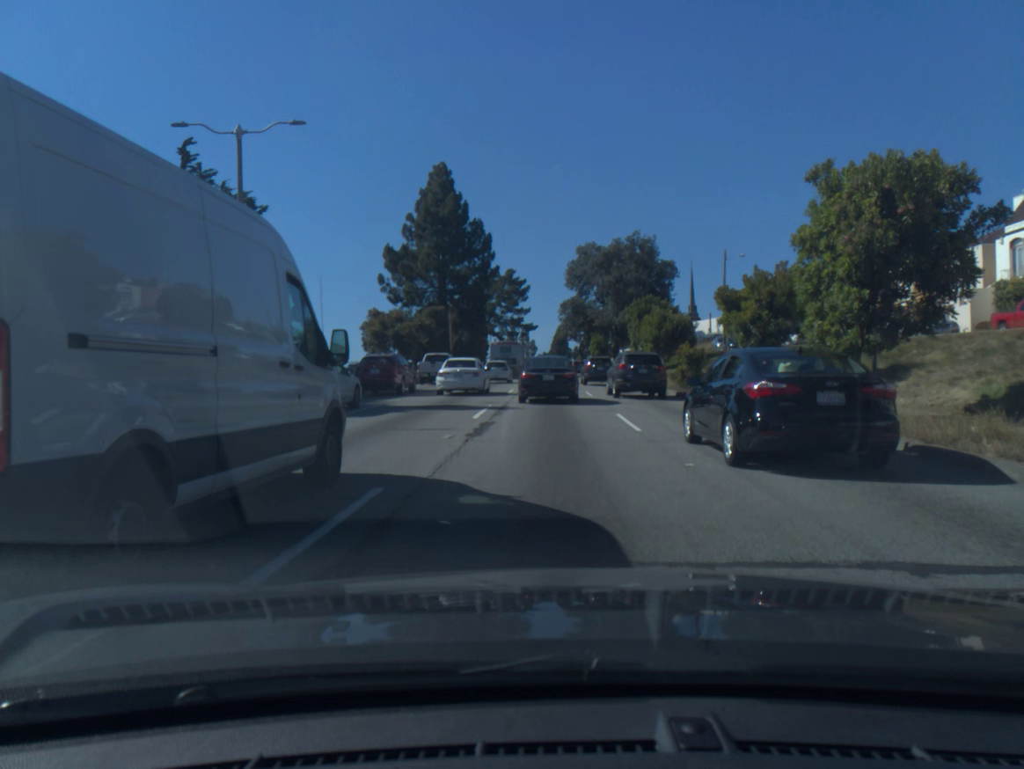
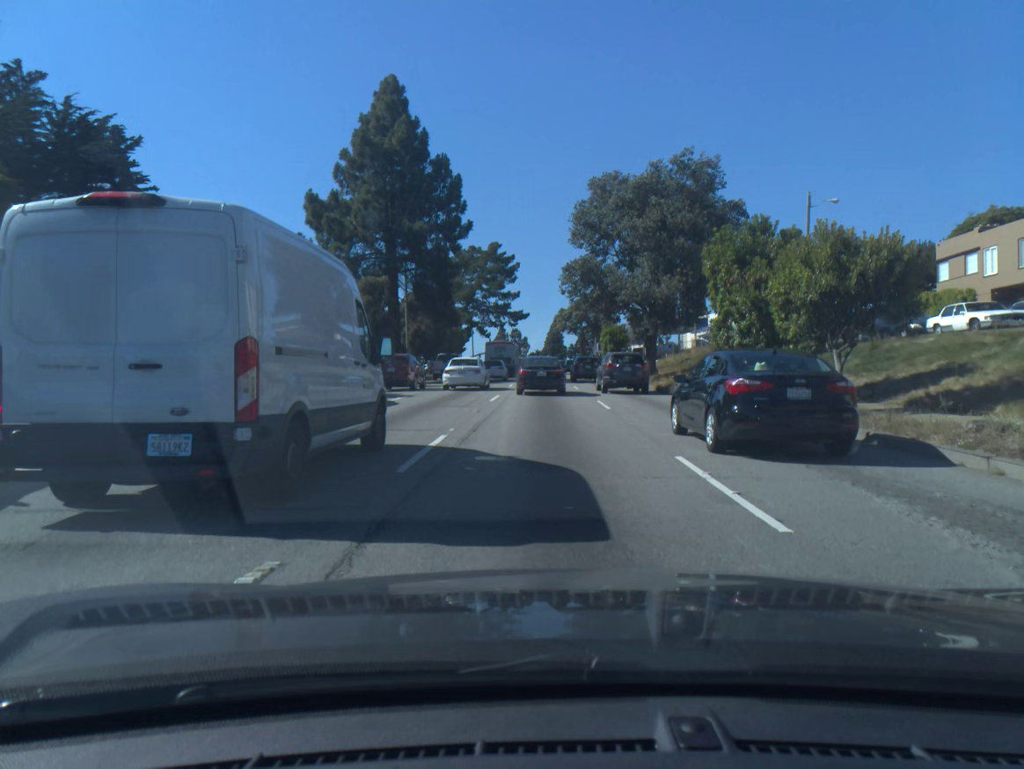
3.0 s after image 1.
(+0.1, +23.3) m; 0°
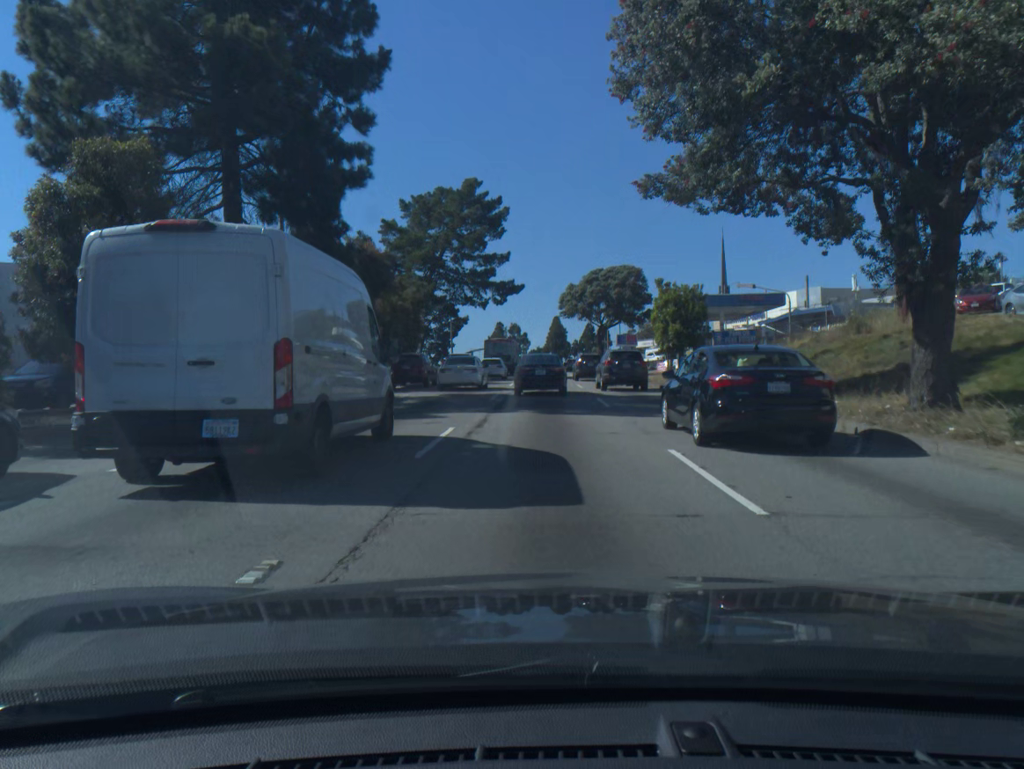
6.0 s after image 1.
(0.0, +29.3) m; 0°
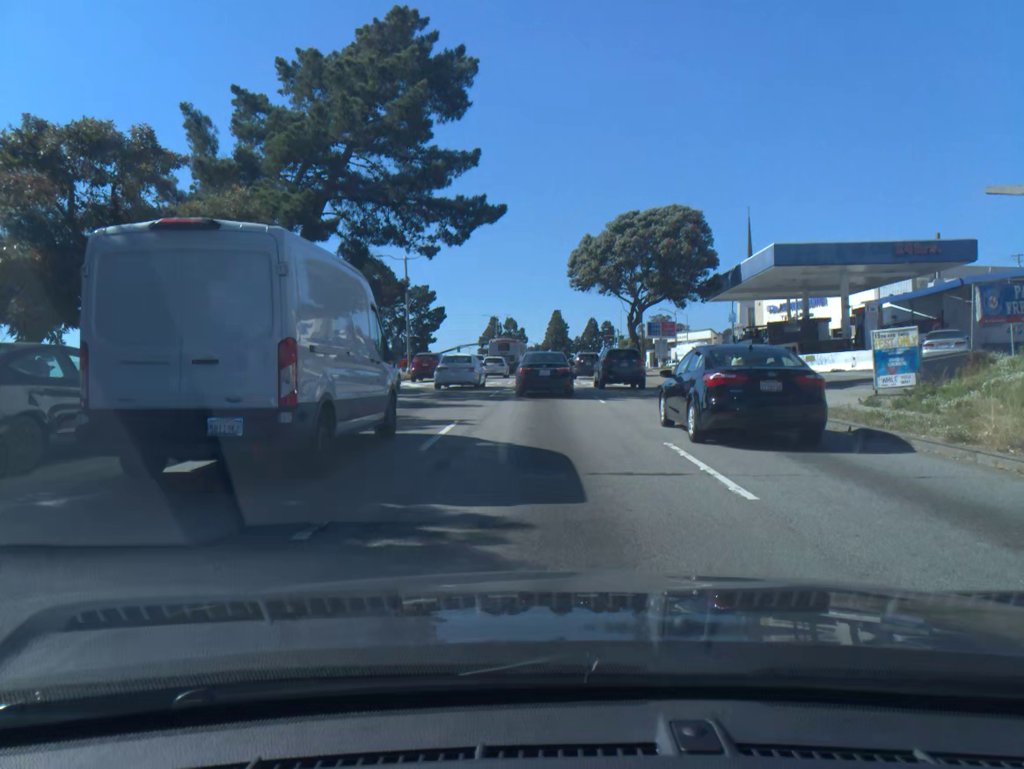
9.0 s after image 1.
(0.0, +28.3) m; 0°
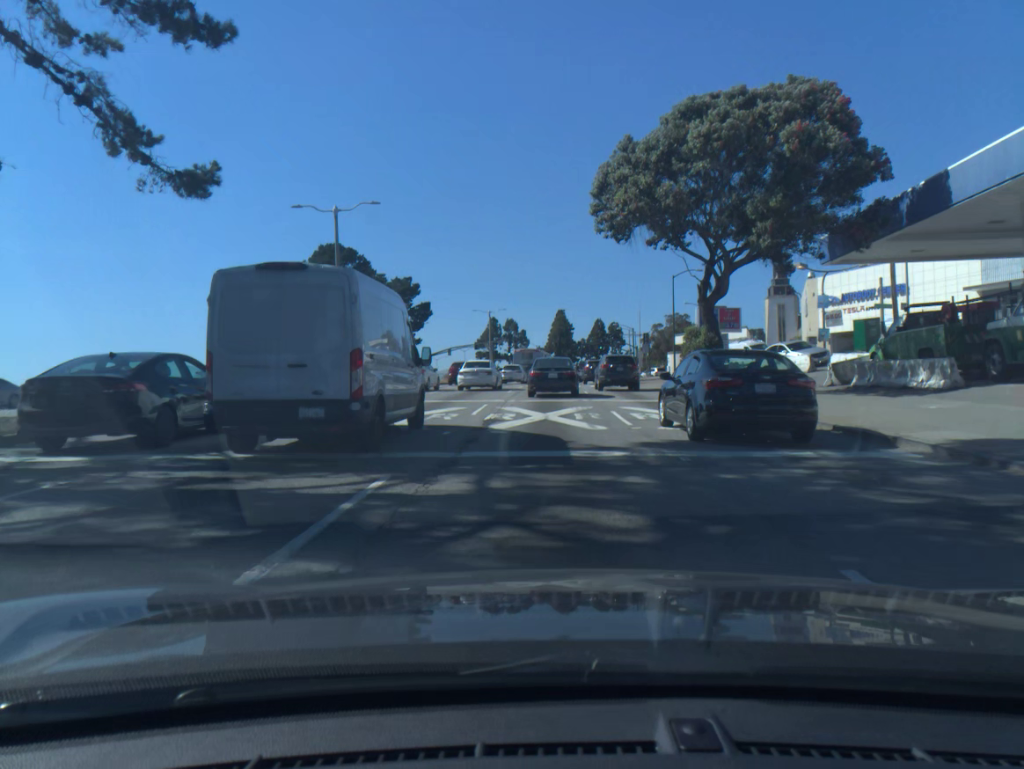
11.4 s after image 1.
(-0.1, +21.3) m; 0°
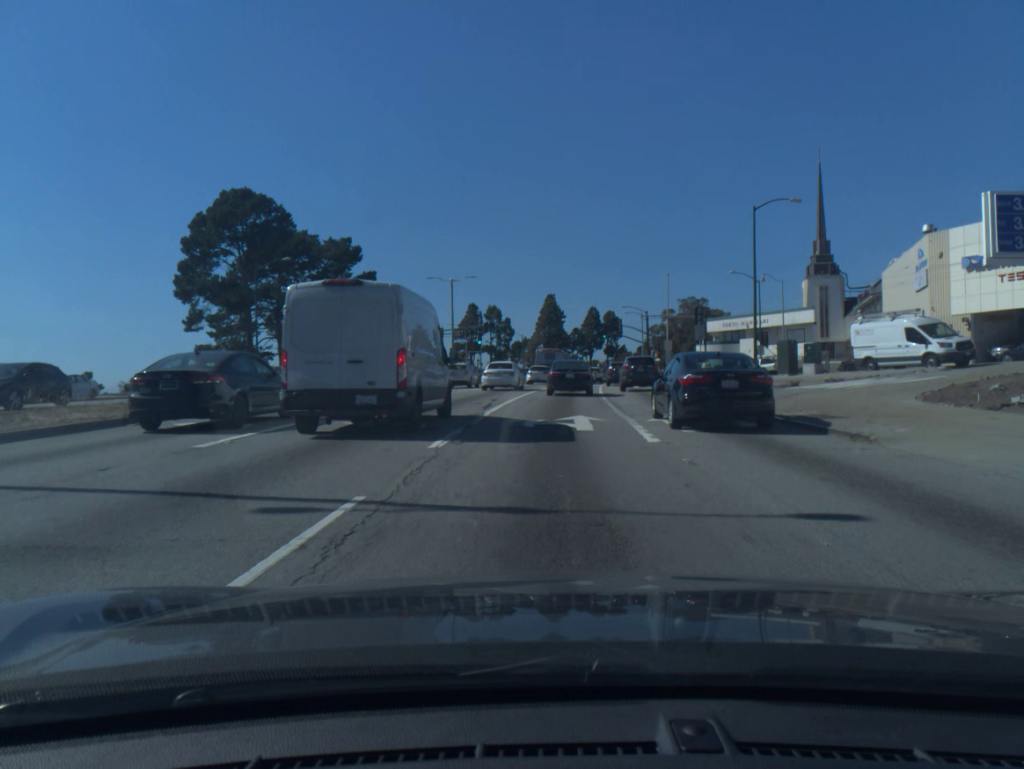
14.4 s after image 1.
(-0.1, +30.8) m; +1°
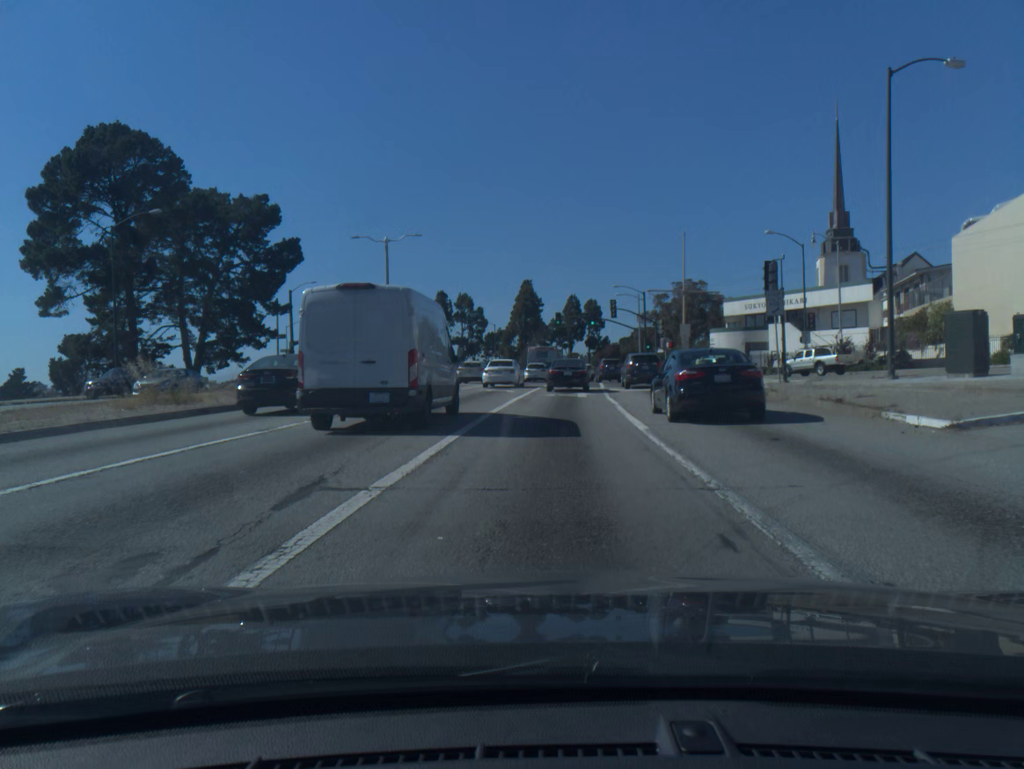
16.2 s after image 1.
(+0.3, +19.4) m; +2°
